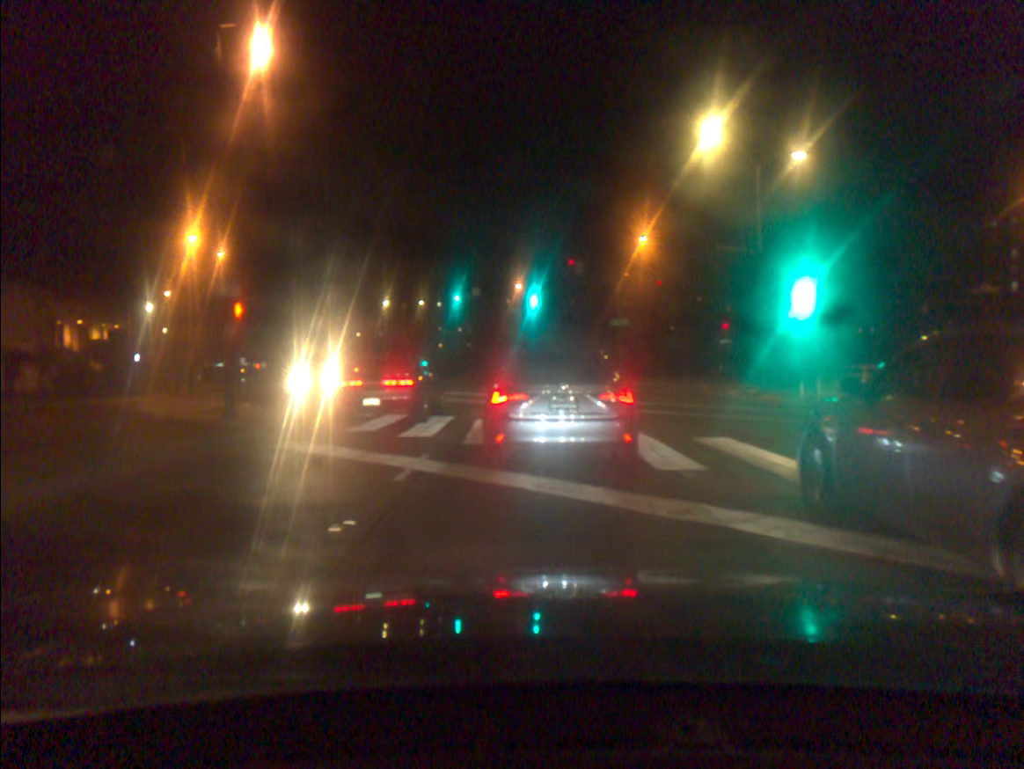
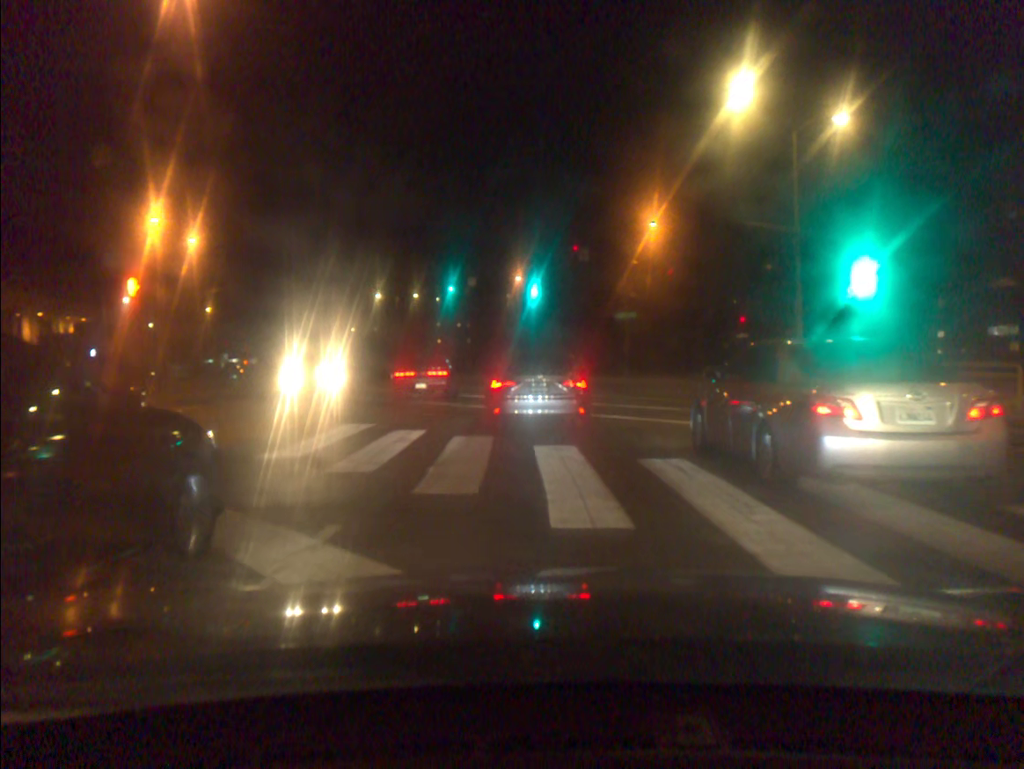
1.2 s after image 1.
(0.0, +4.5) m; 0°
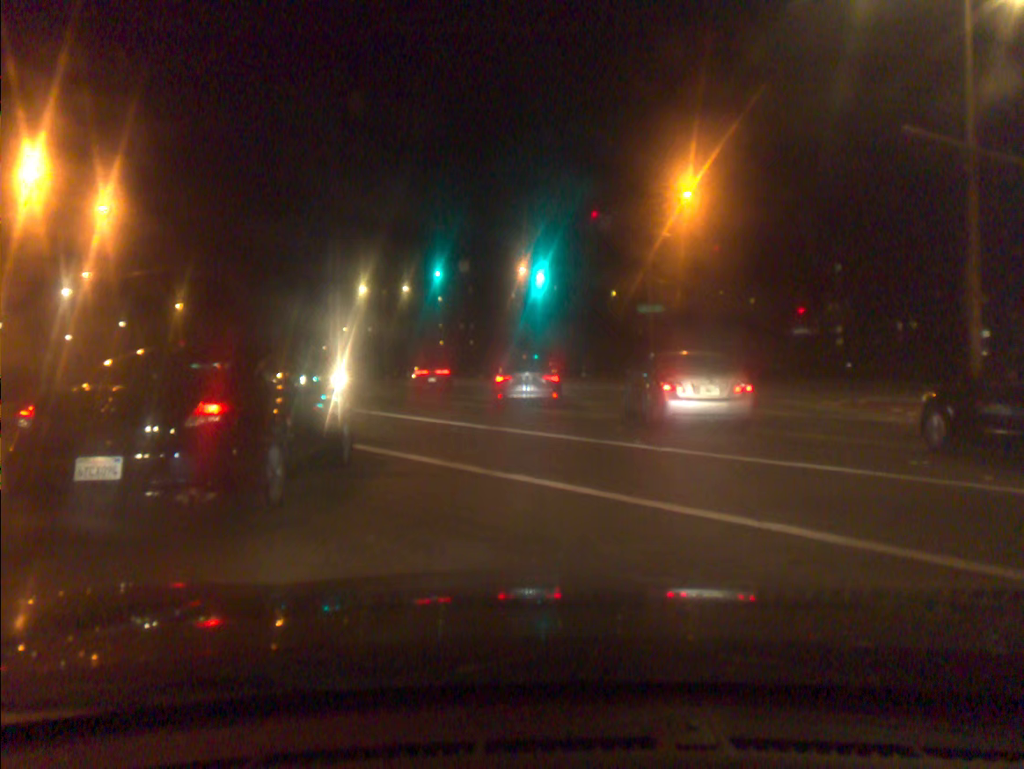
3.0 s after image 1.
(-0.1, +11.2) m; -1°
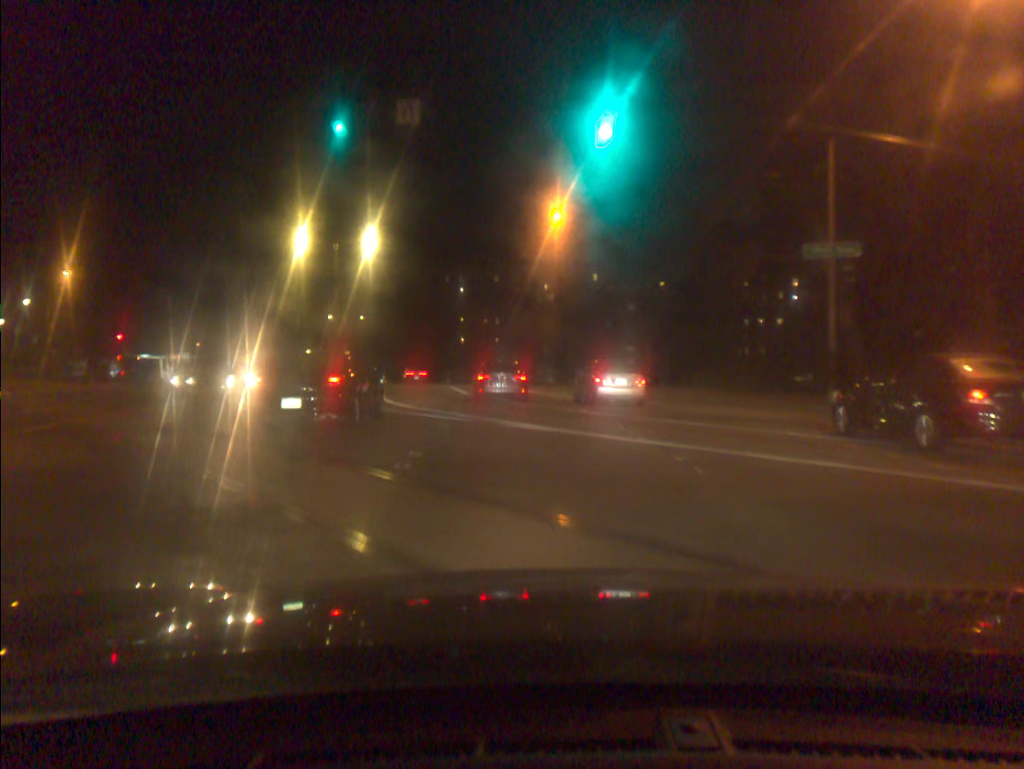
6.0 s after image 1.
(-0.5, +29.6) m; -2°
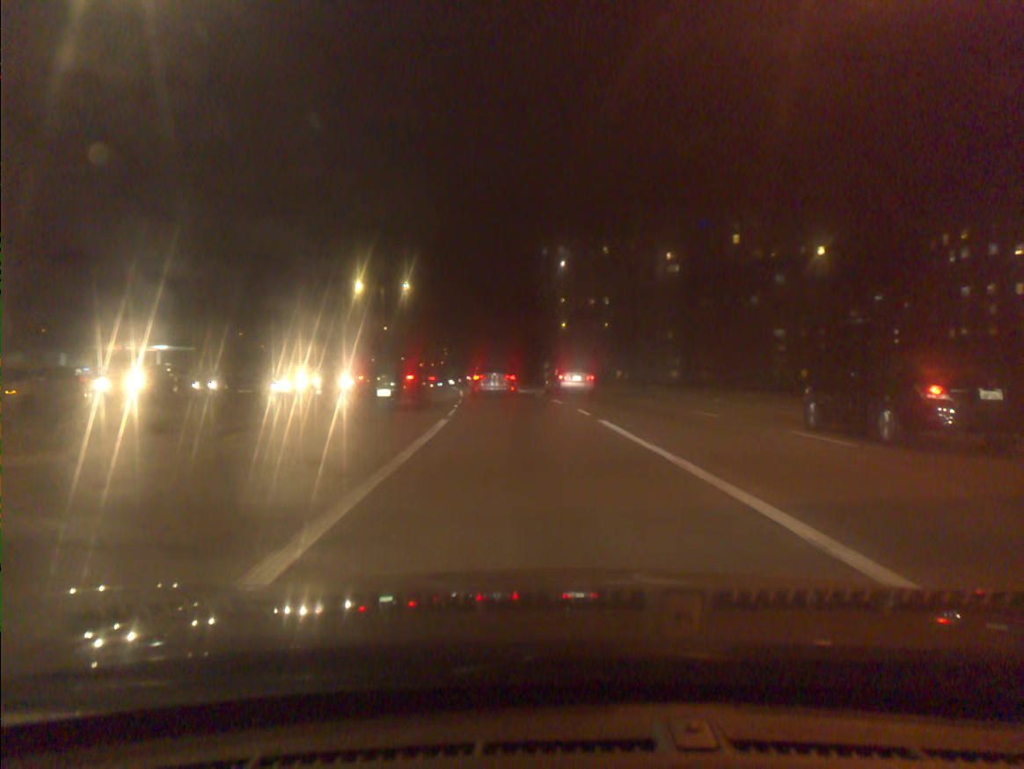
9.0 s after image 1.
(-2.4, +39.0) m; -8°
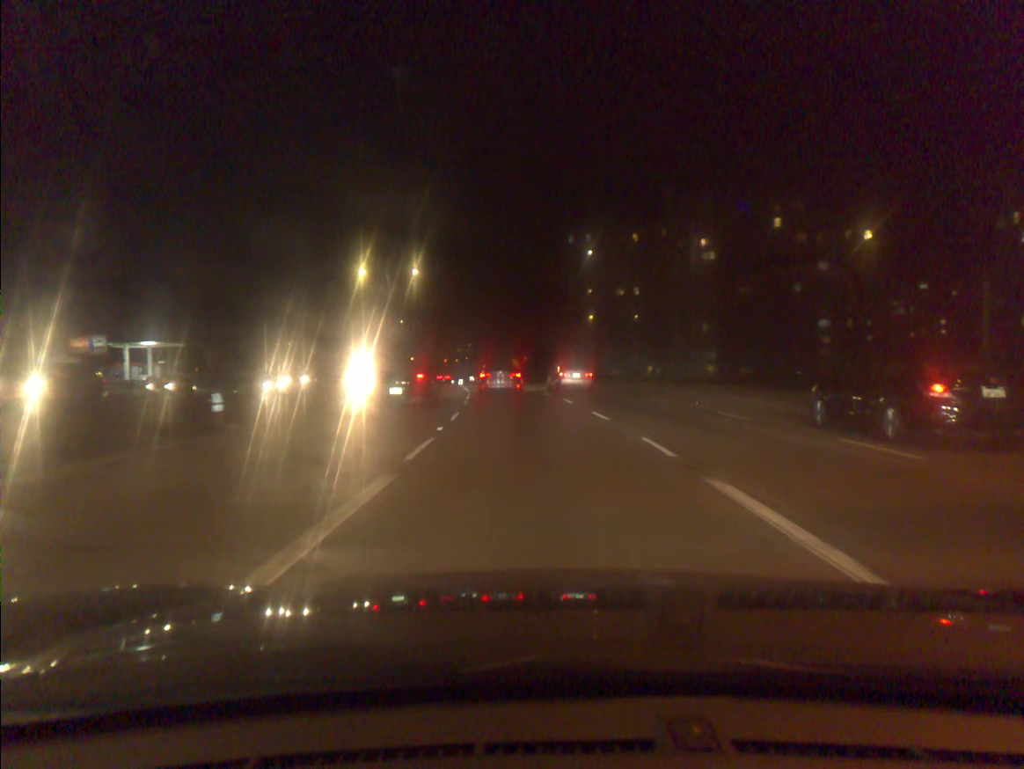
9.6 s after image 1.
(-0.1, +8.9) m; -2°
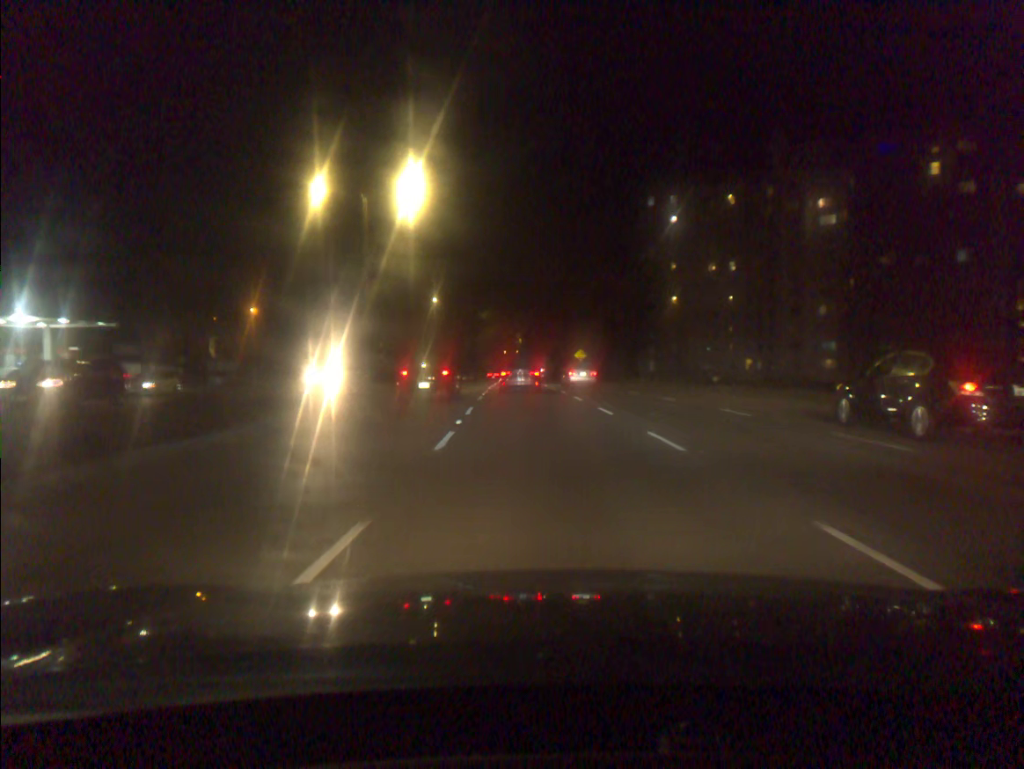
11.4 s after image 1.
(-1.2, +28.7) m; -4°
